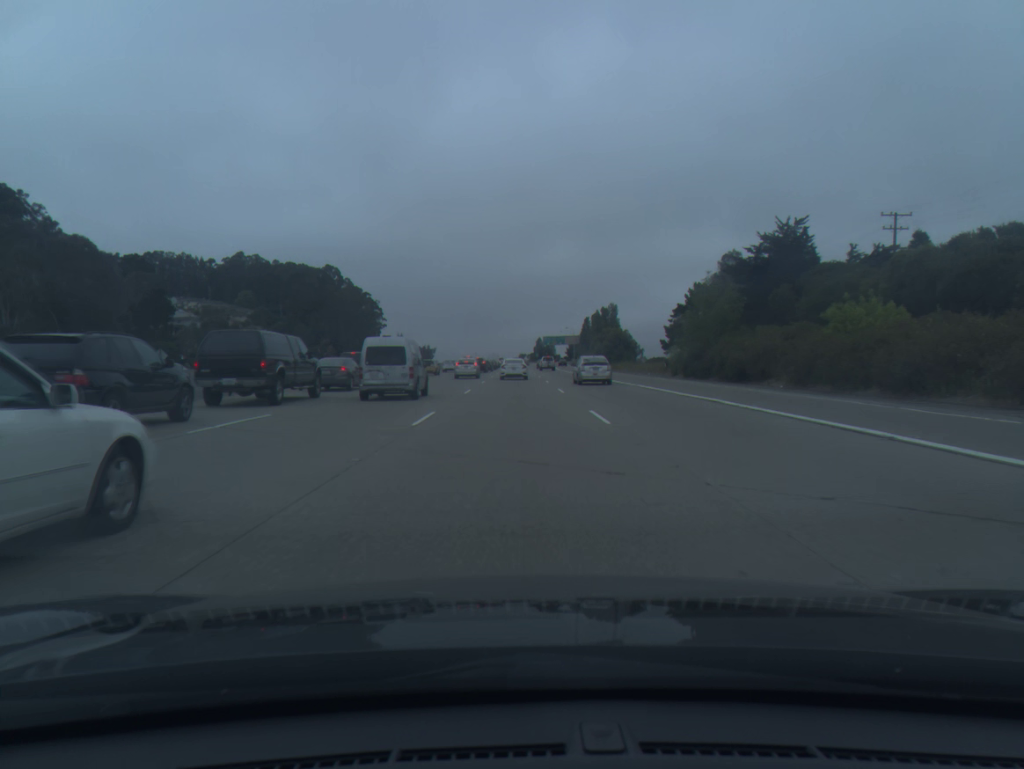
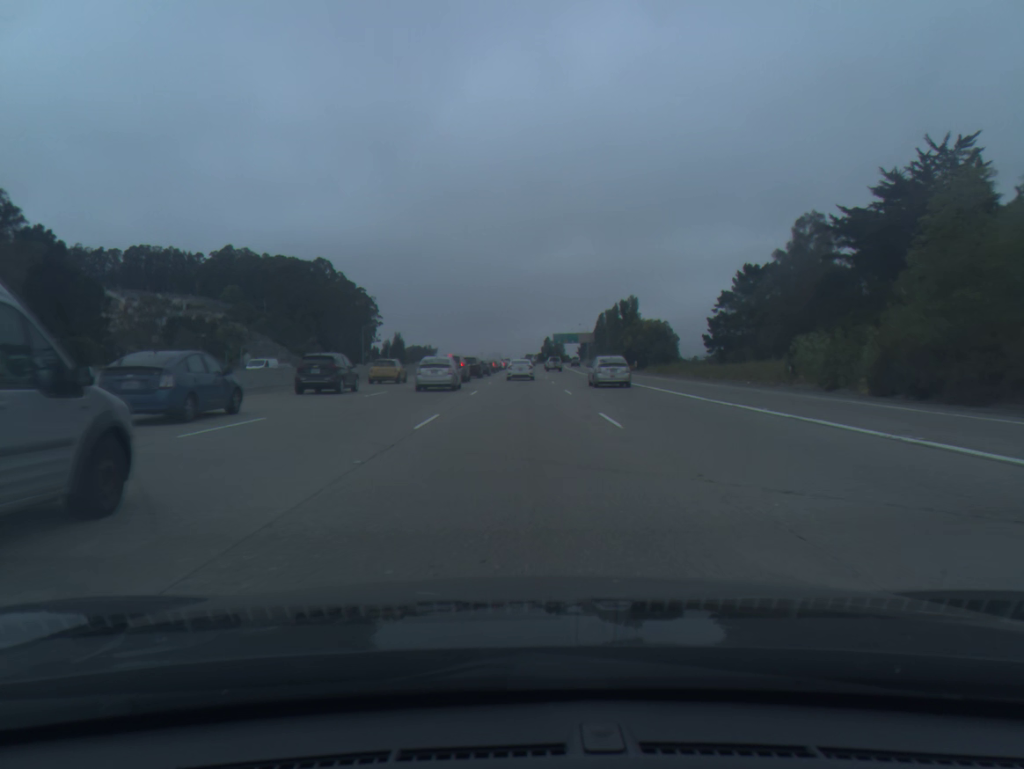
(-0.1, +29.7) m; 0°
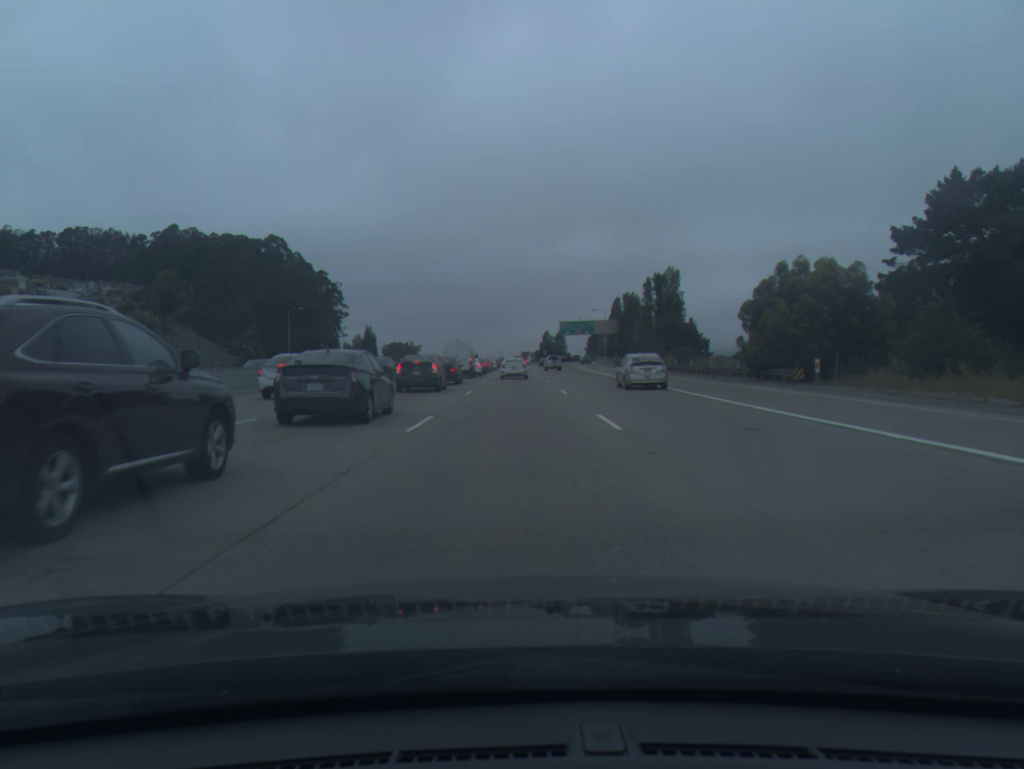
(+0.3, +59.0) m; 0°
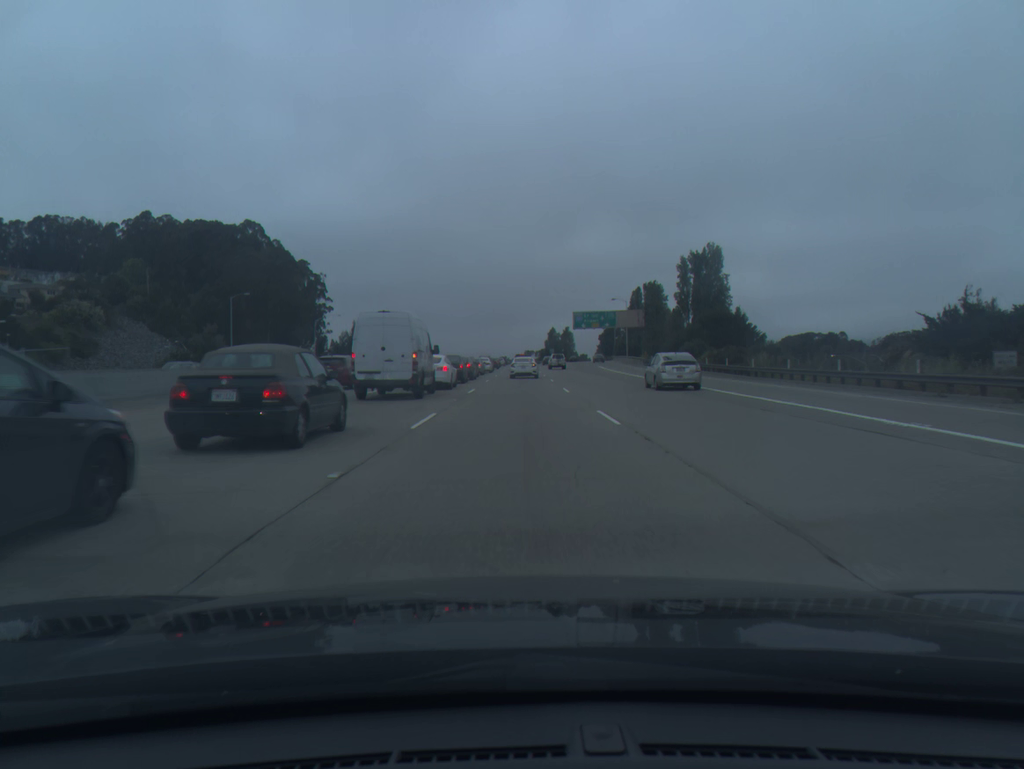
(-0.1, +29.4) m; 0°
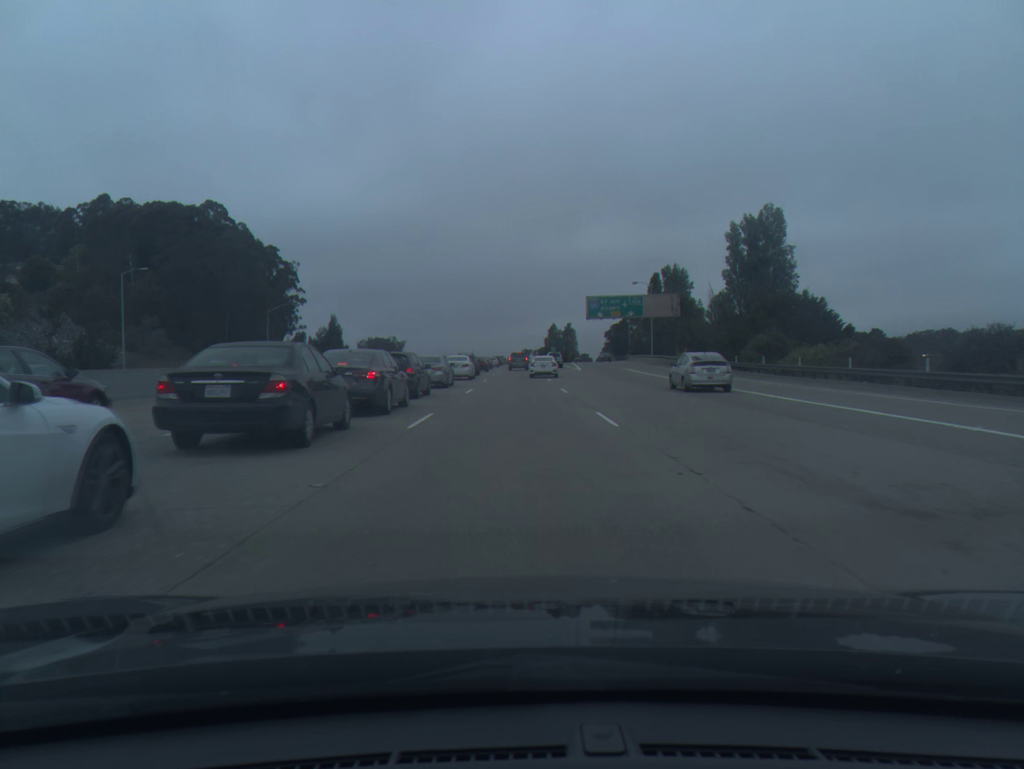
(0.0, +29.2) m; 0°
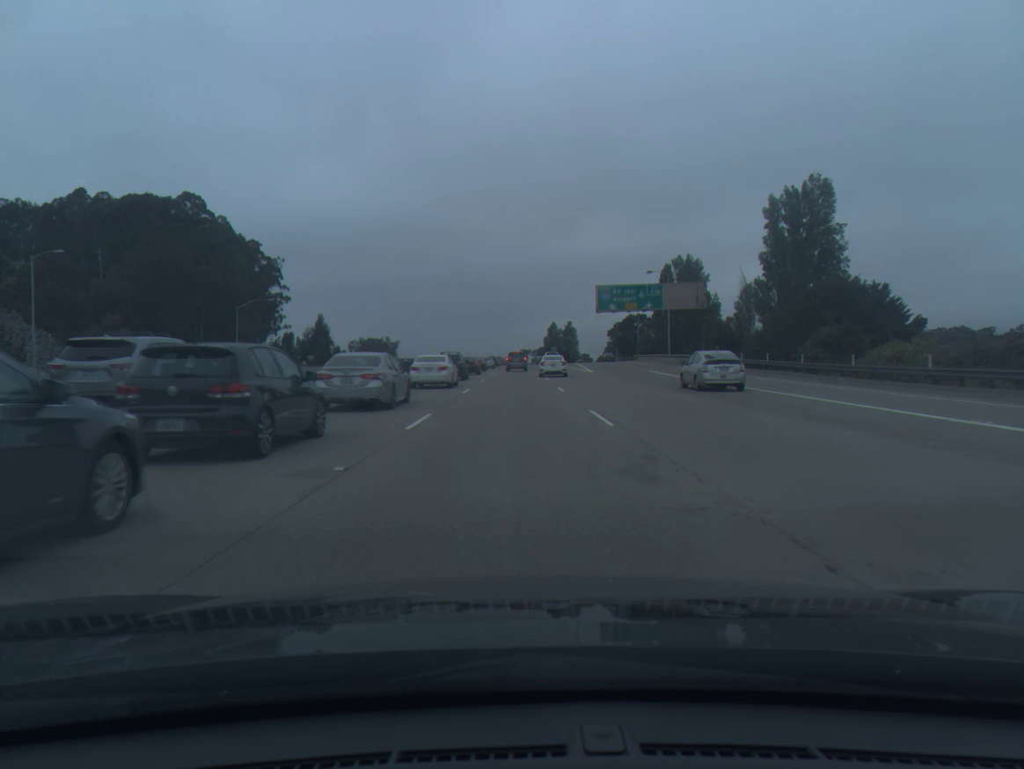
(0.0, +14.5) m; 0°
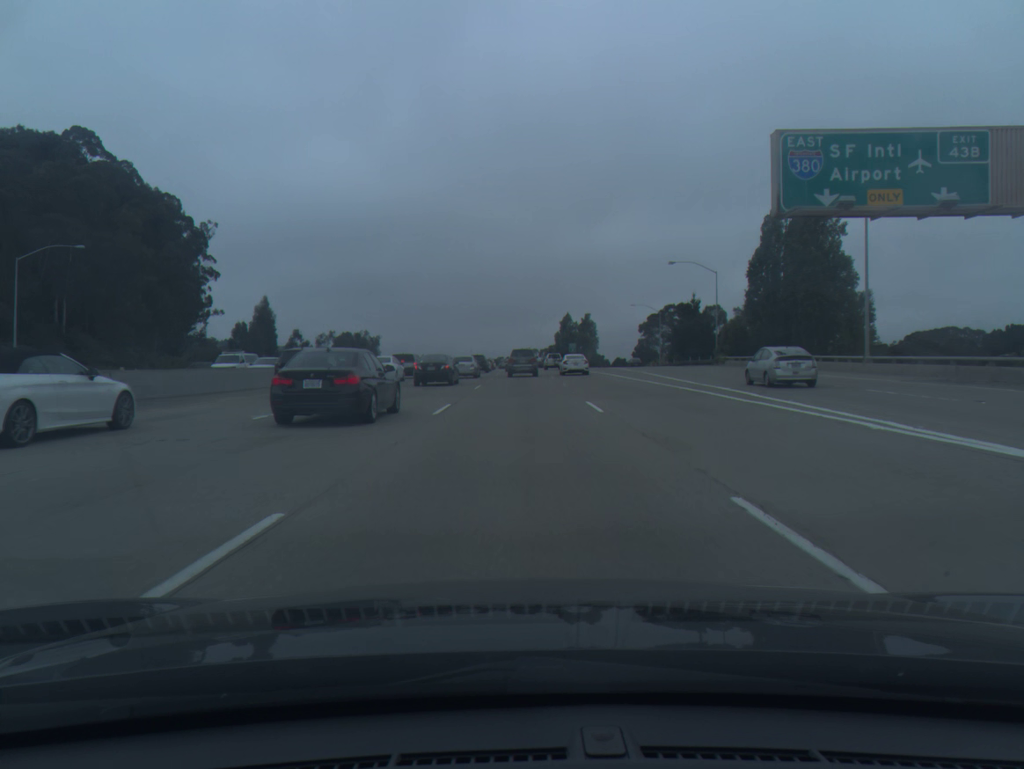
(-0.2, +55.3) m; 0°
